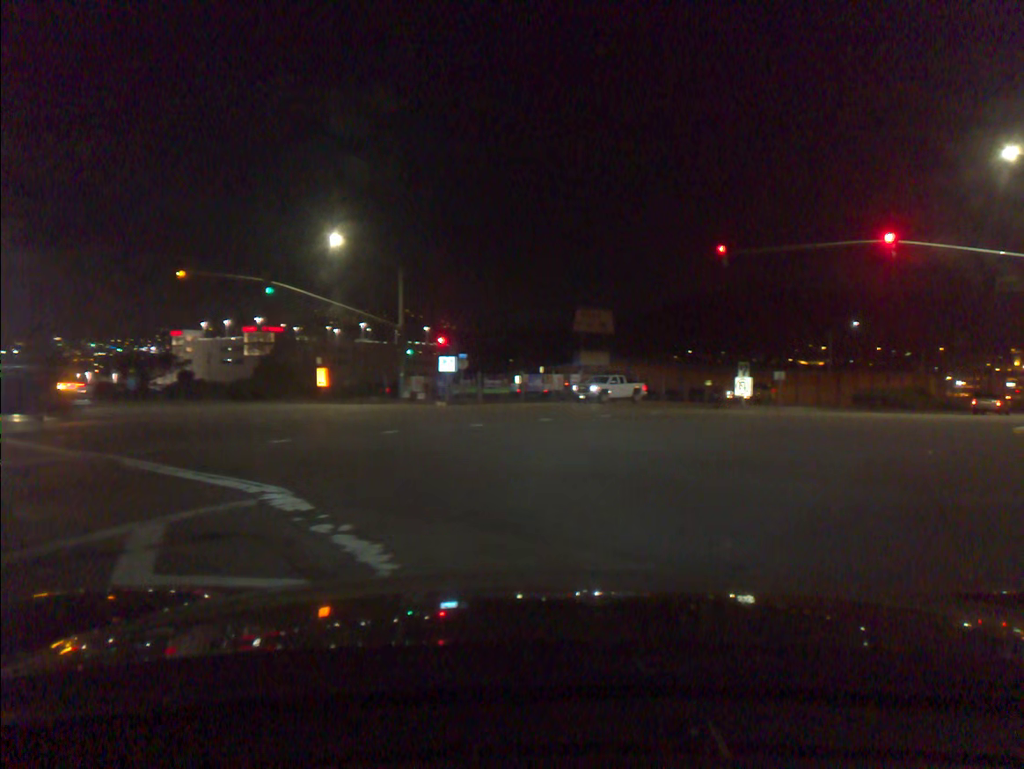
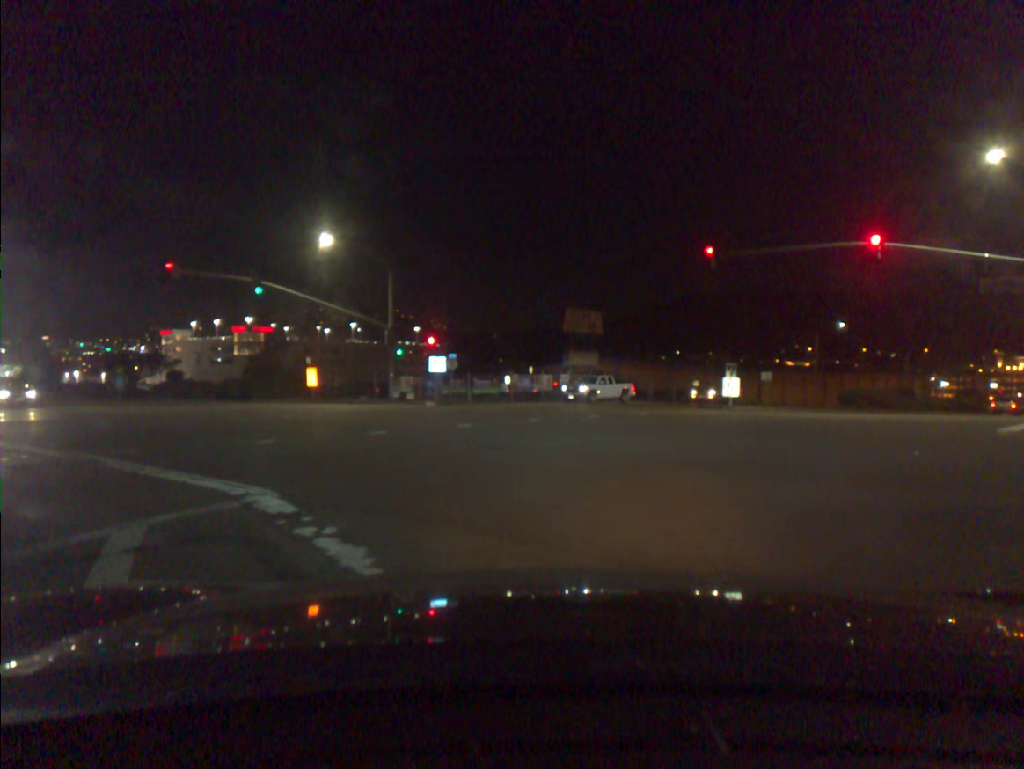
(0.0, +0.1) m; +1°
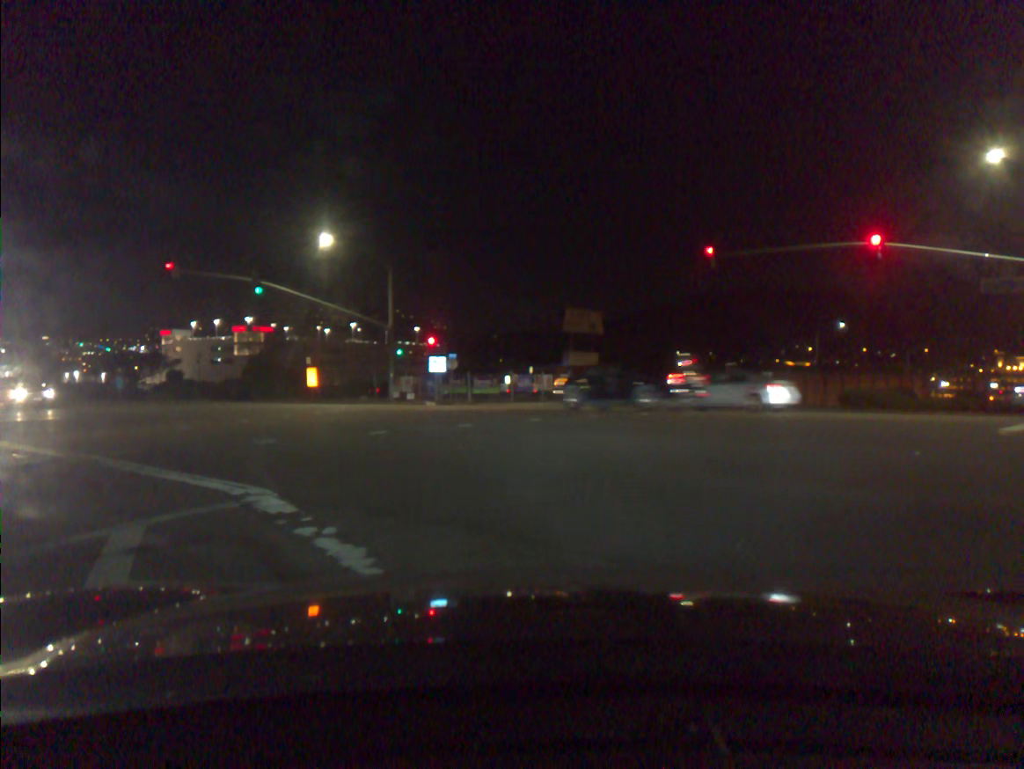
(0.0, 0.0) m; 0°
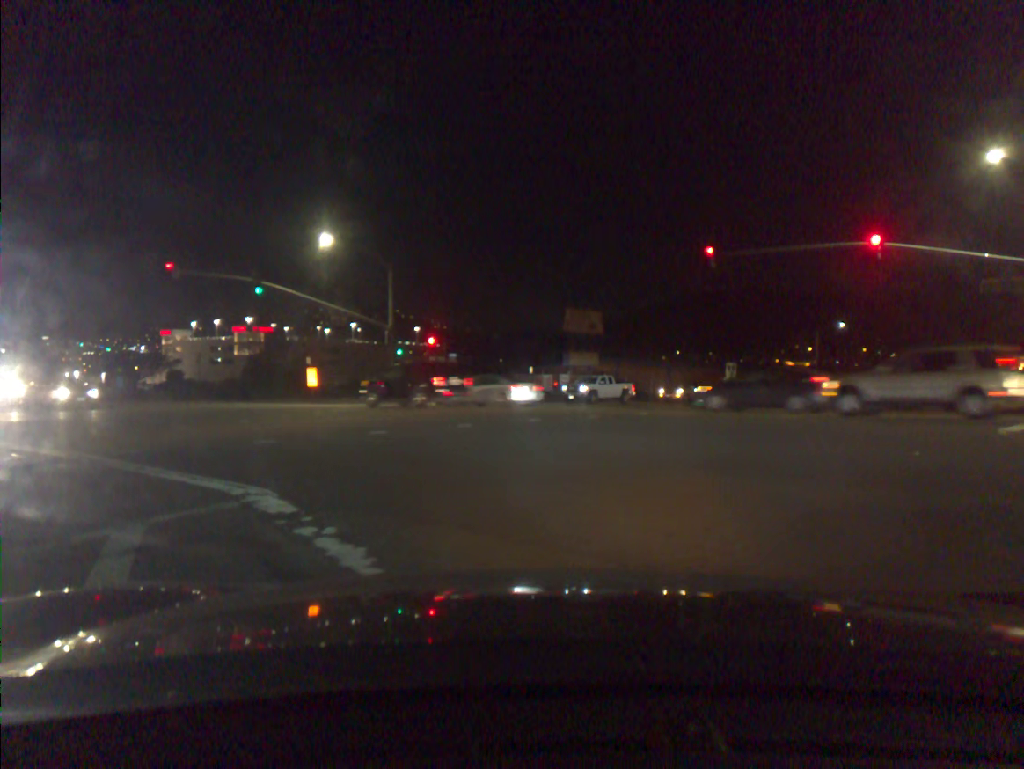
(0.0, 0.0) m; 0°
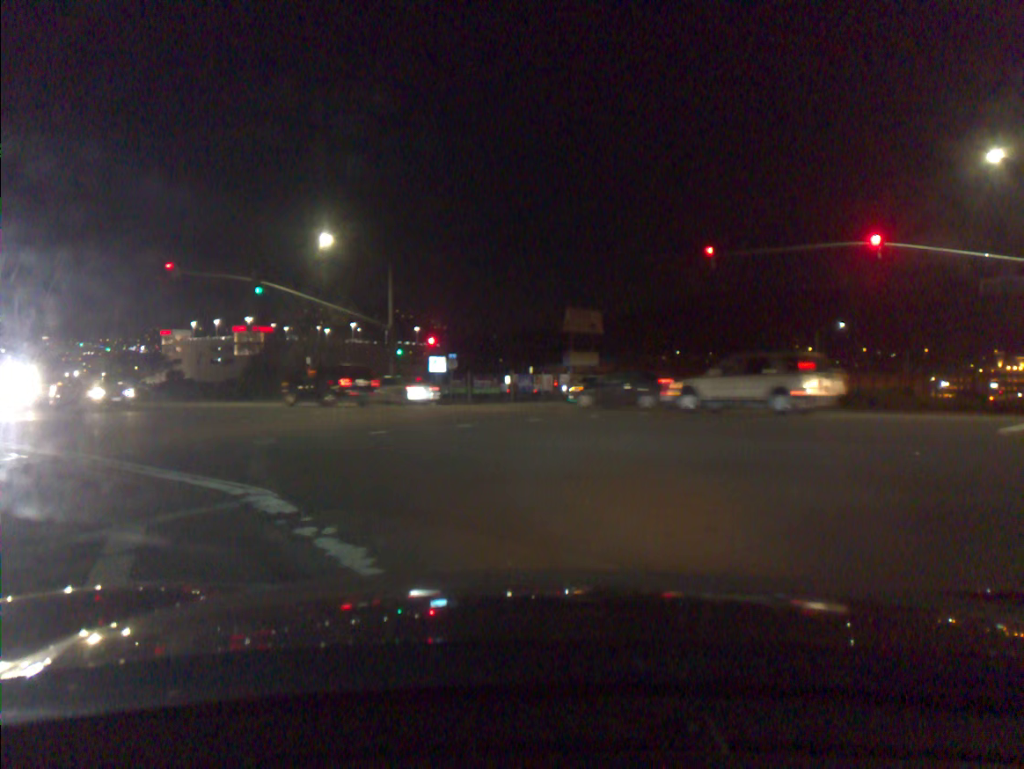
(0.0, 0.0) m; 0°
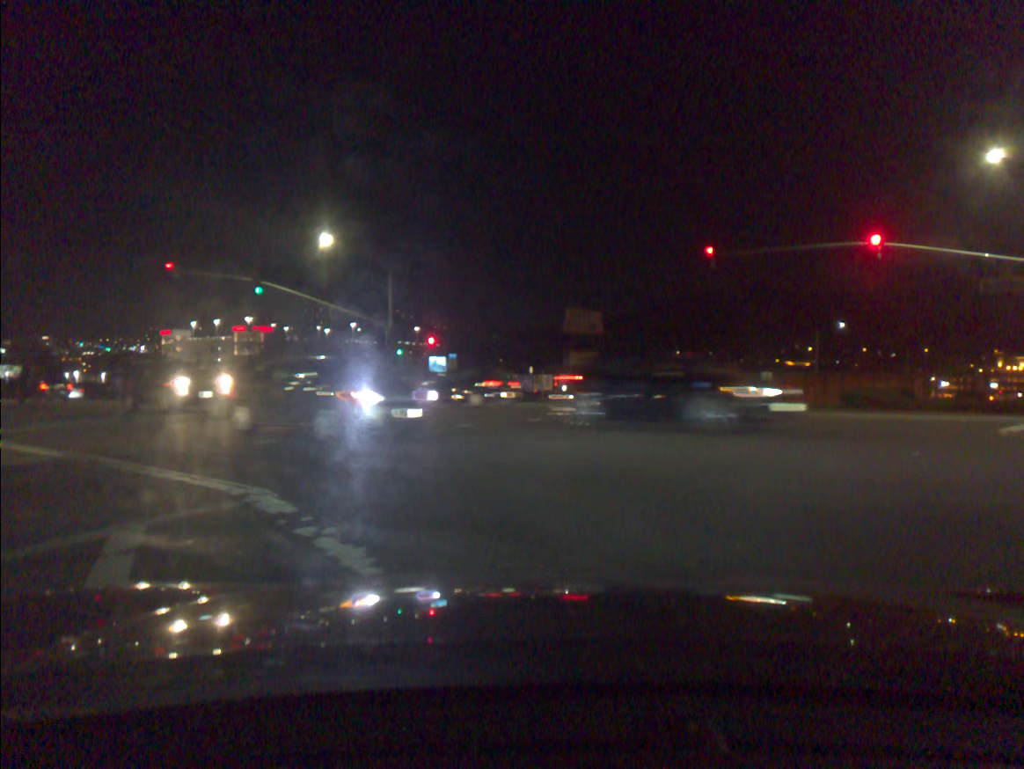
(-0.1, -0.1) m; 0°
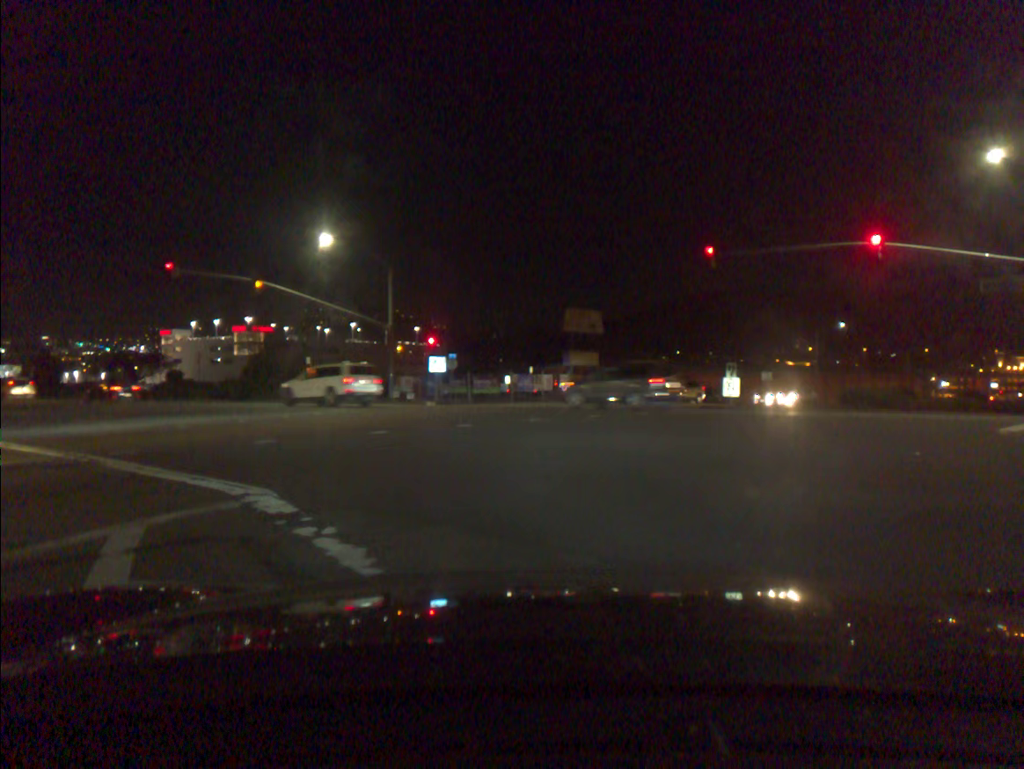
(0.0, 0.0) m; 0°
